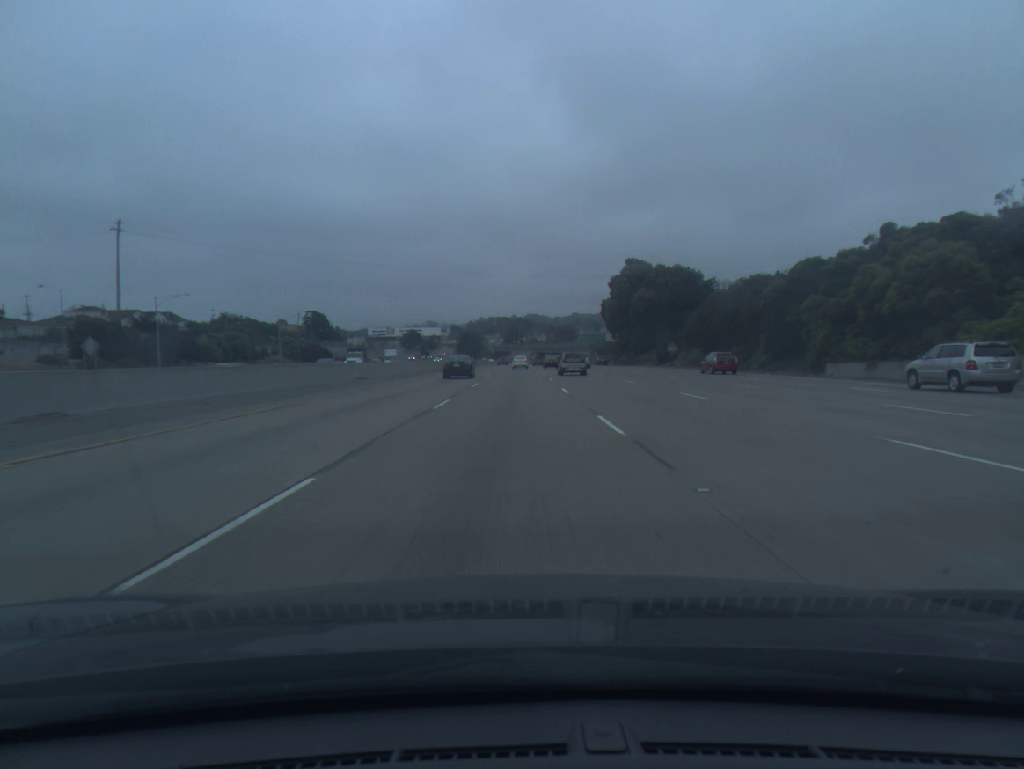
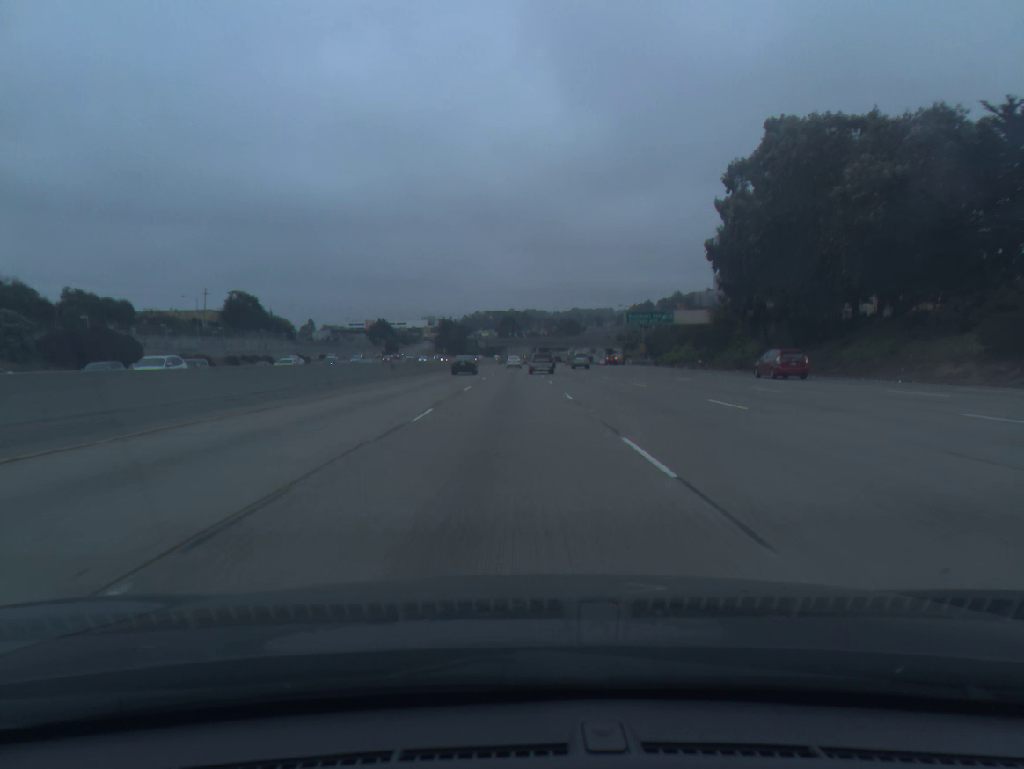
(+0.1, +91.8) m; 0°
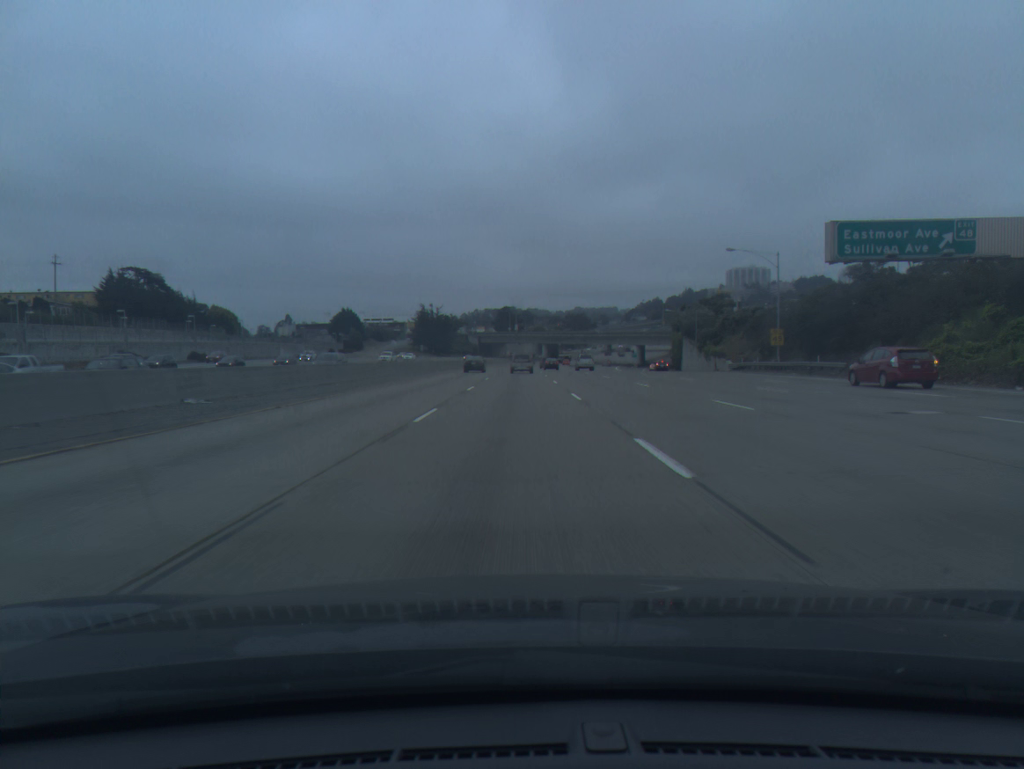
(-0.2, +73.4) m; 0°
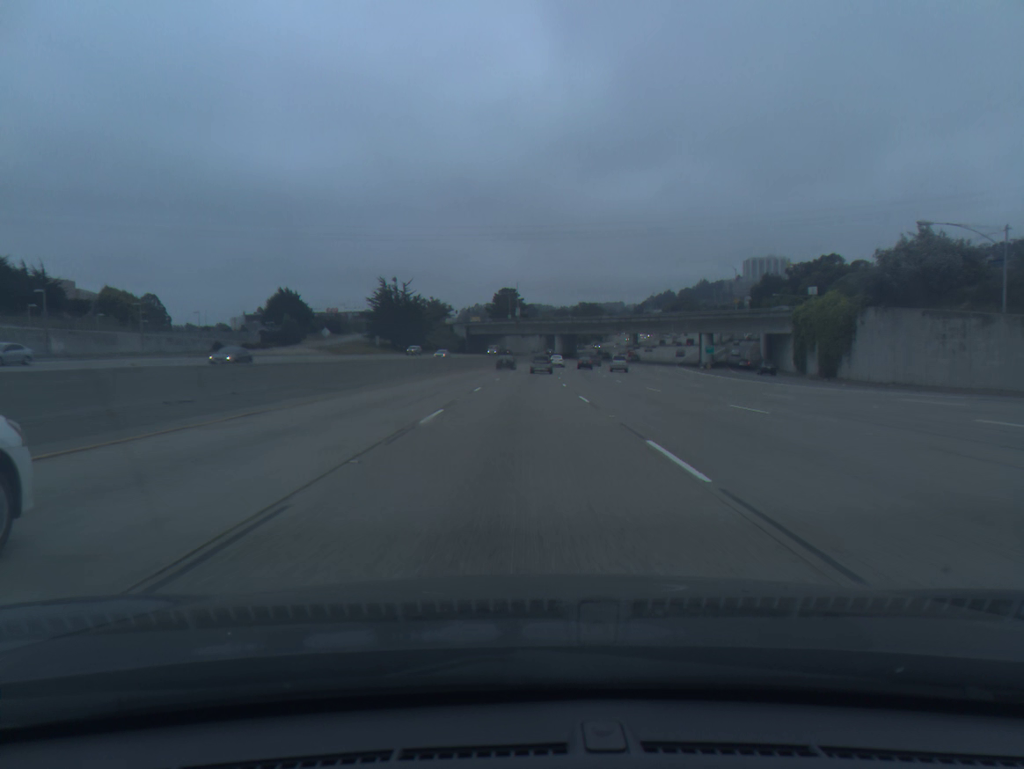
(0.0, +73.4) m; 0°
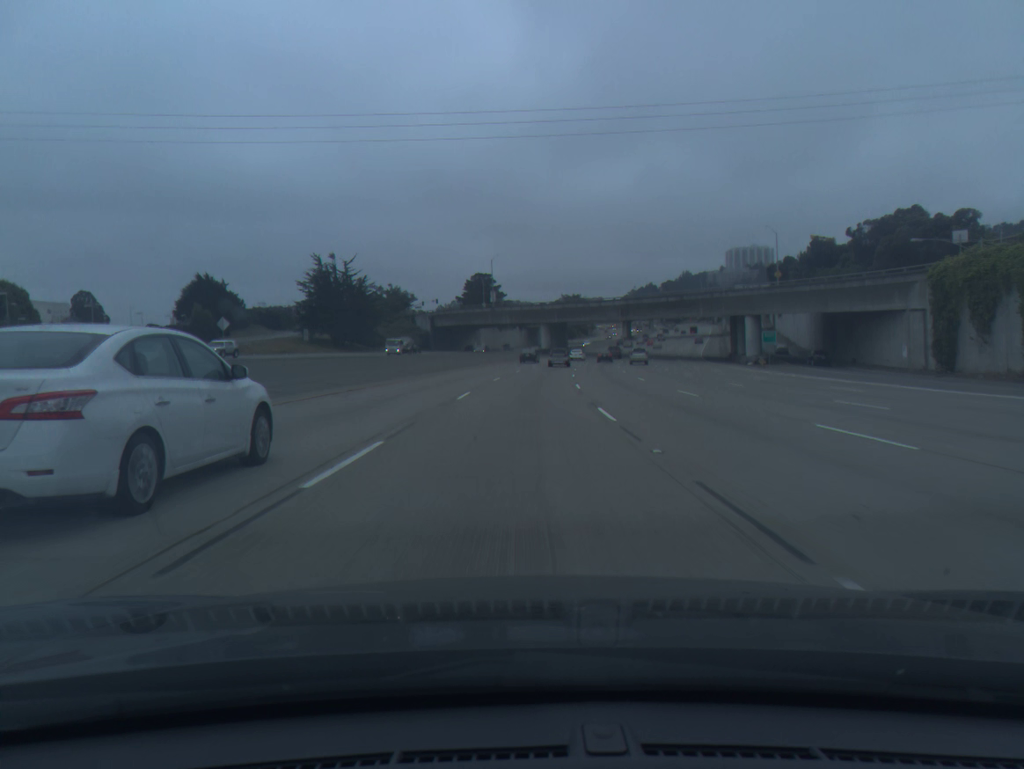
(+0.3, +36.7) m; +1°
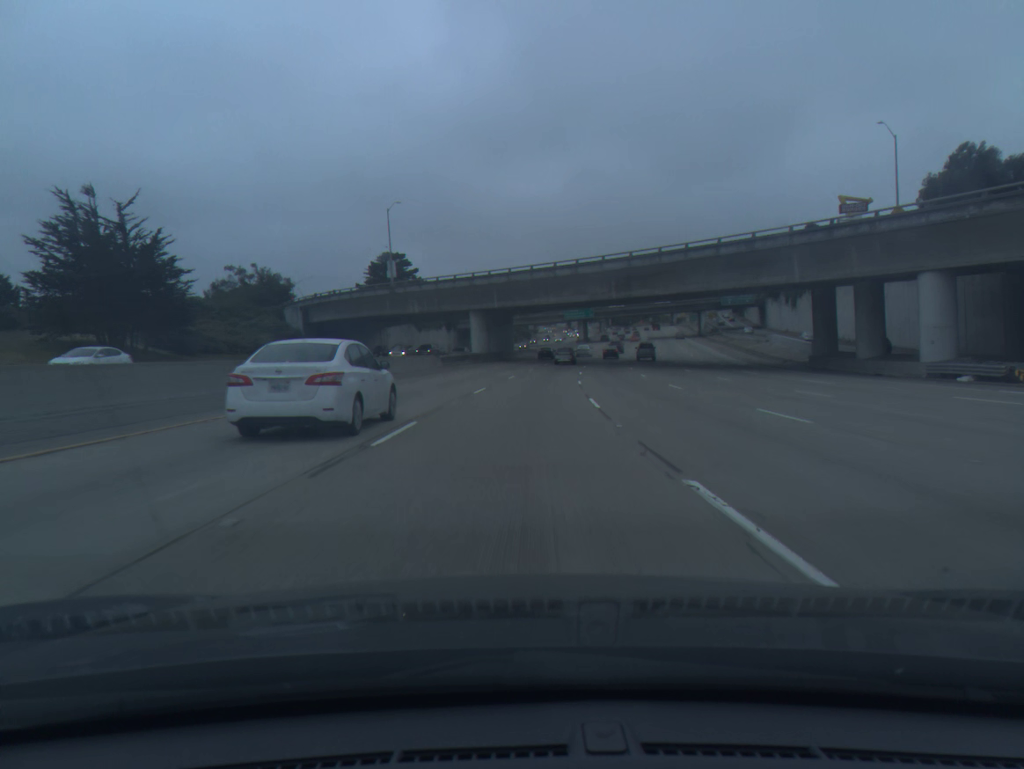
(+2.0, +55.0) m; +4°
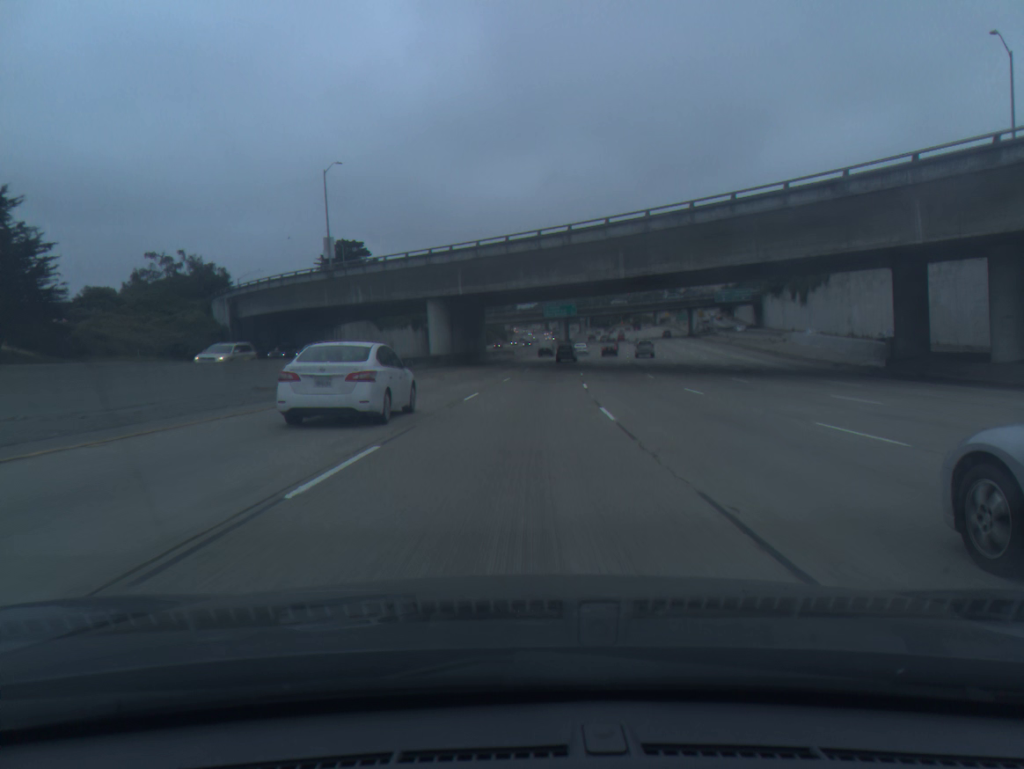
(+0.3, +18.3) m; +2°
